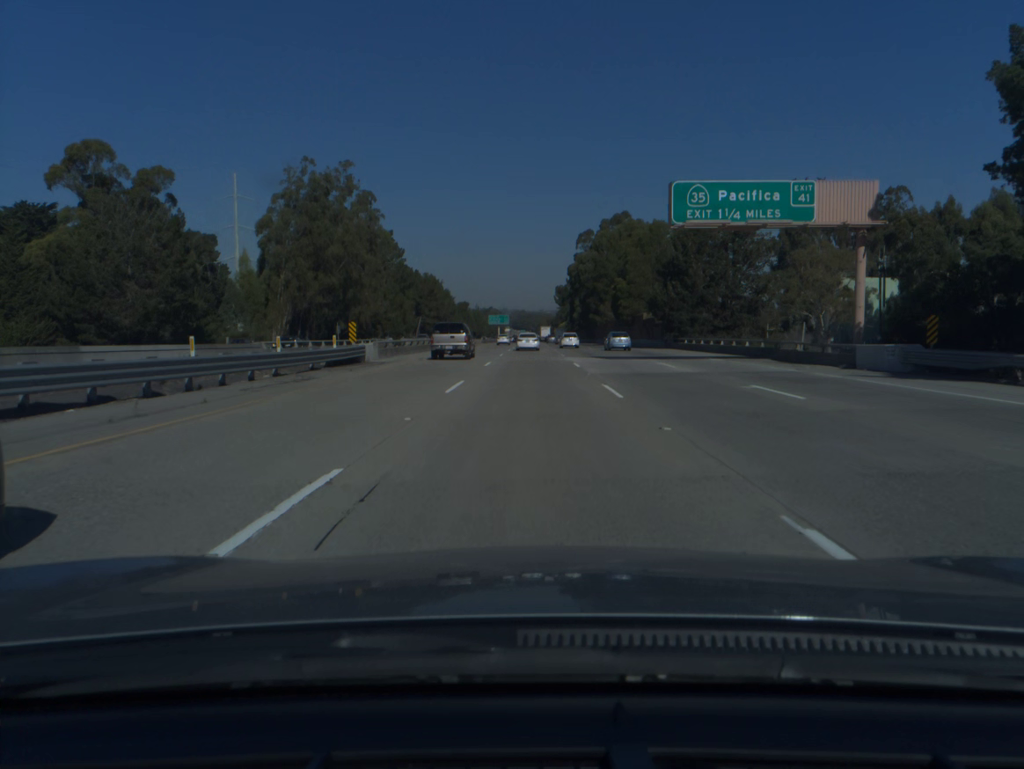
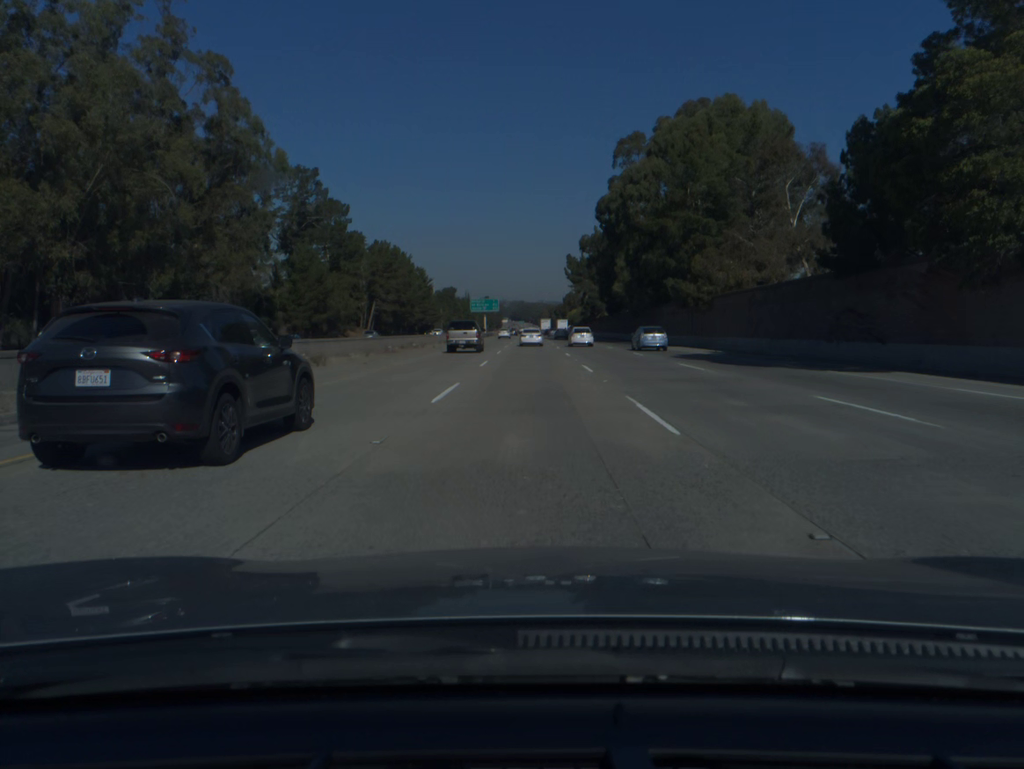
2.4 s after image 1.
(+0.1, +76.8) m; 0°
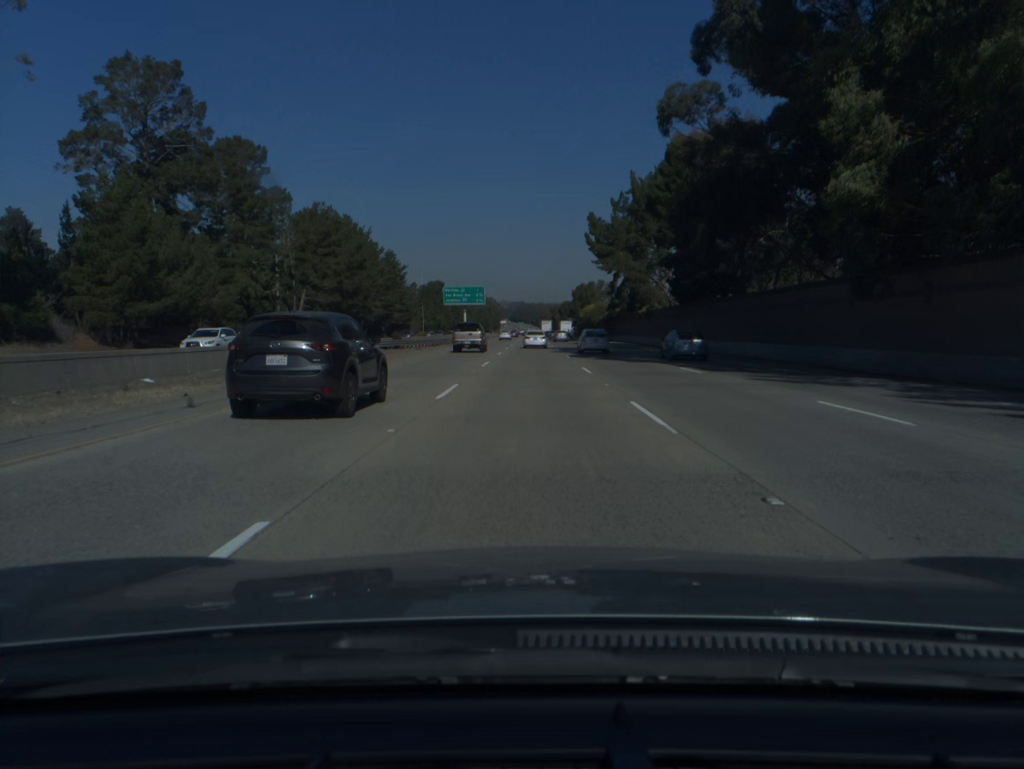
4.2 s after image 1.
(-0.2, +57.1) m; 0°
